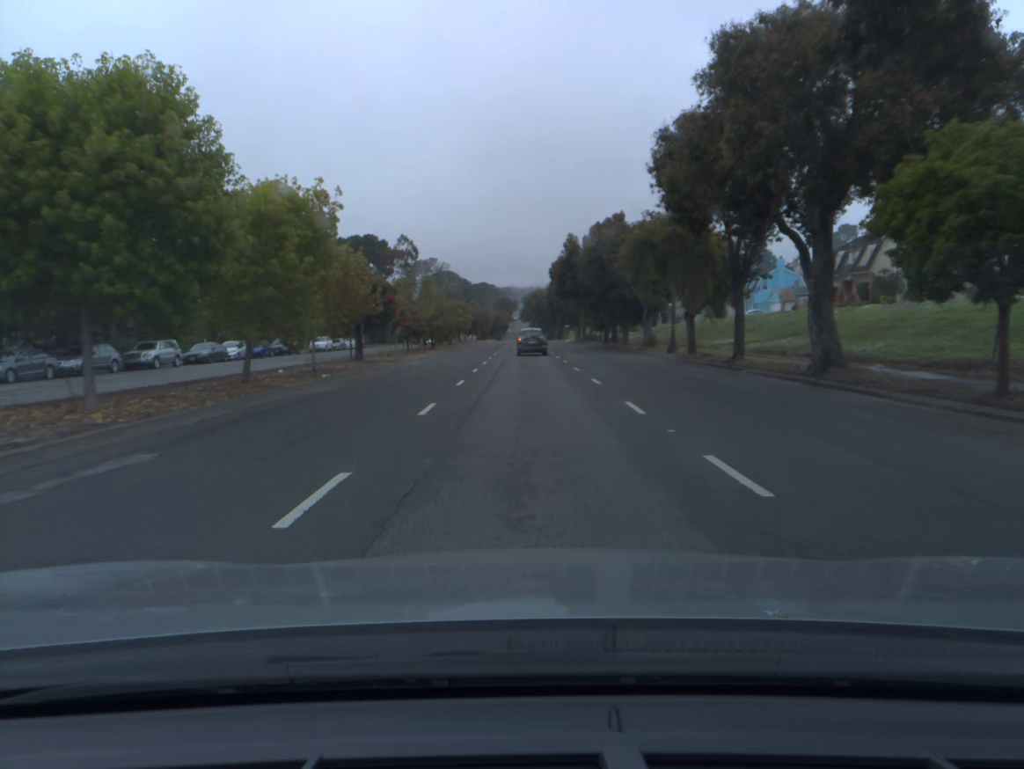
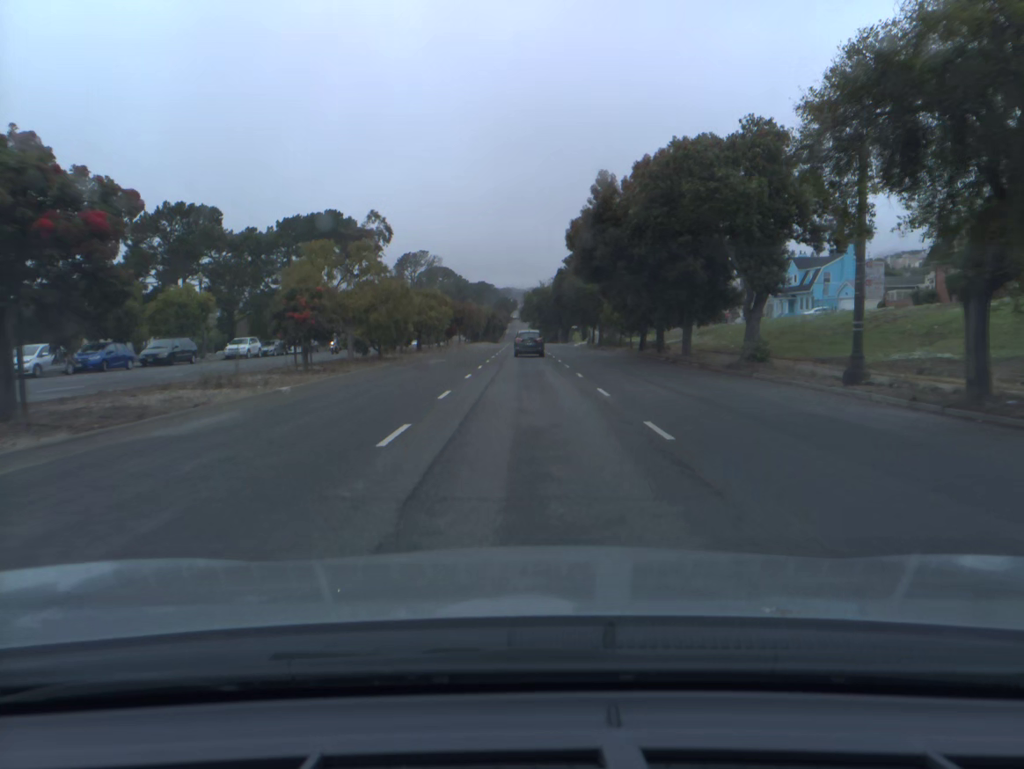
(0.0, +24.9) m; 0°
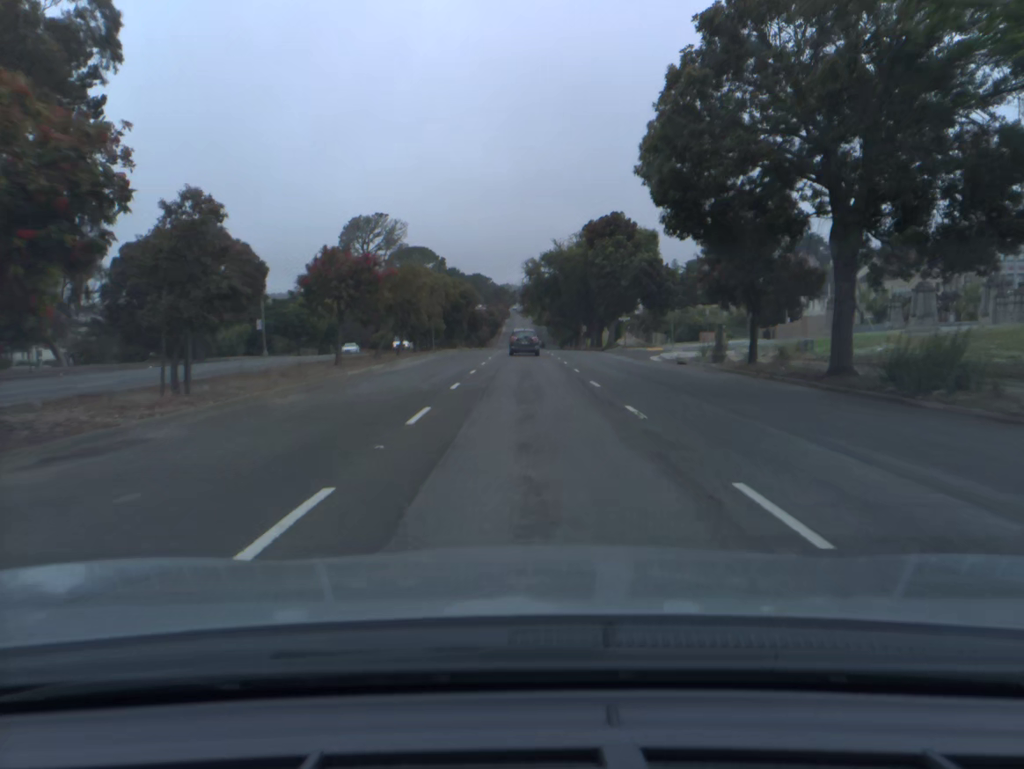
(-0.2, +63.3) m; 0°
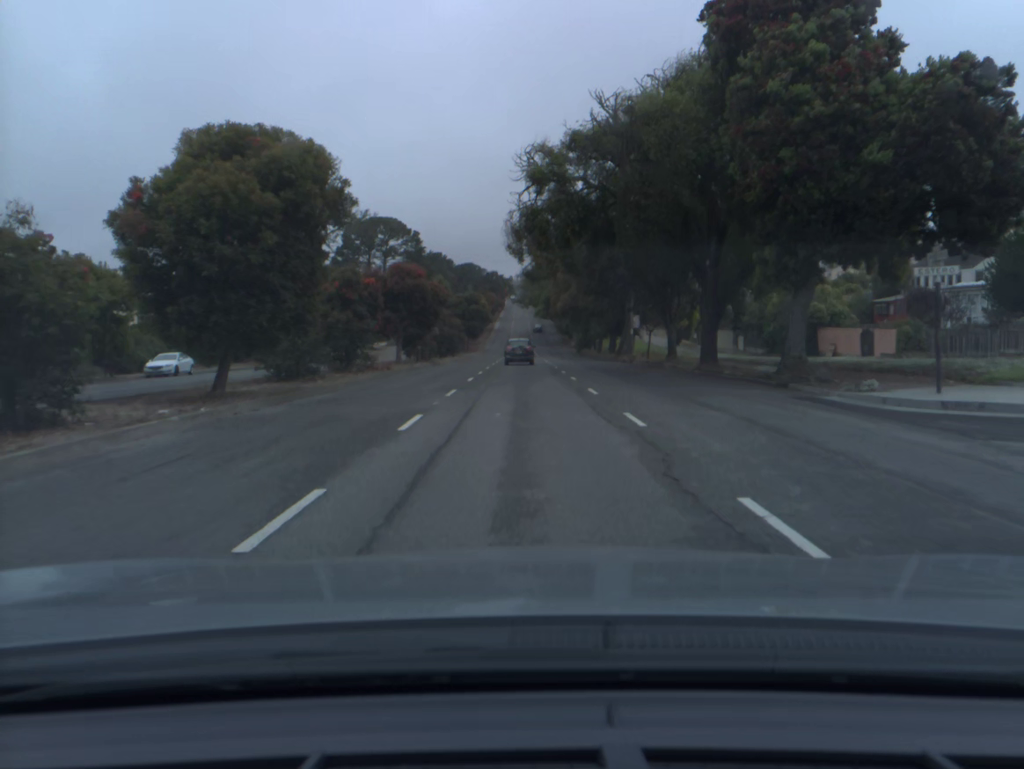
(+0.1, +51.0) m; 0°
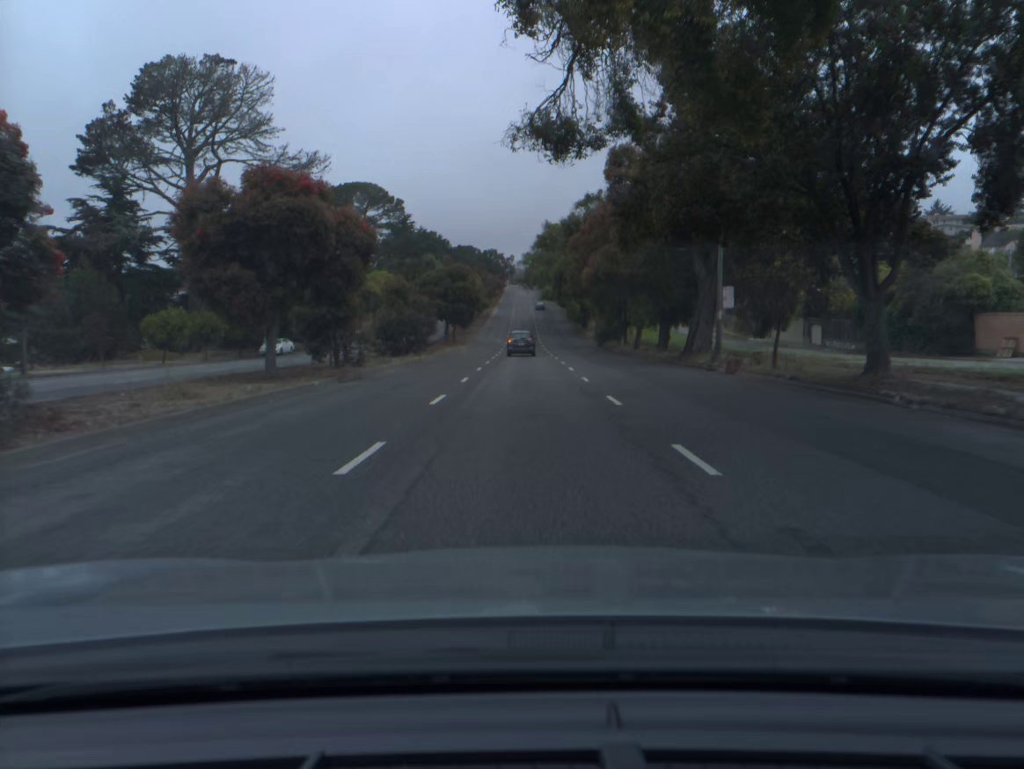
(0.0, +25.4) m; 0°
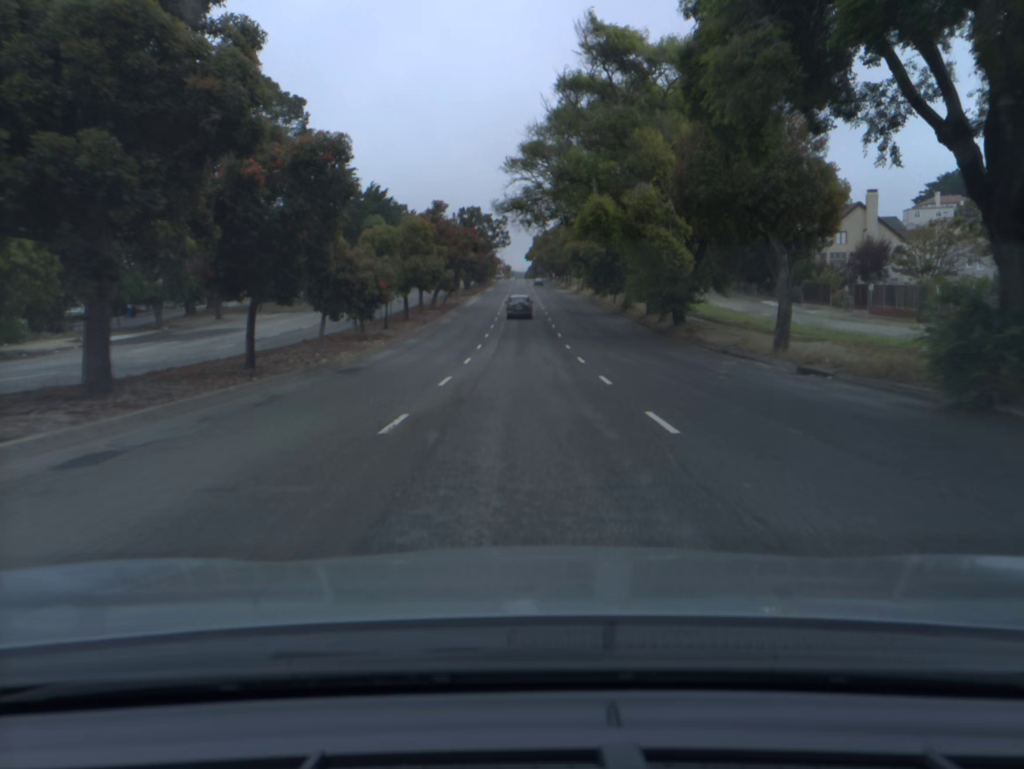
(-0.1, +63.6) m; 0°
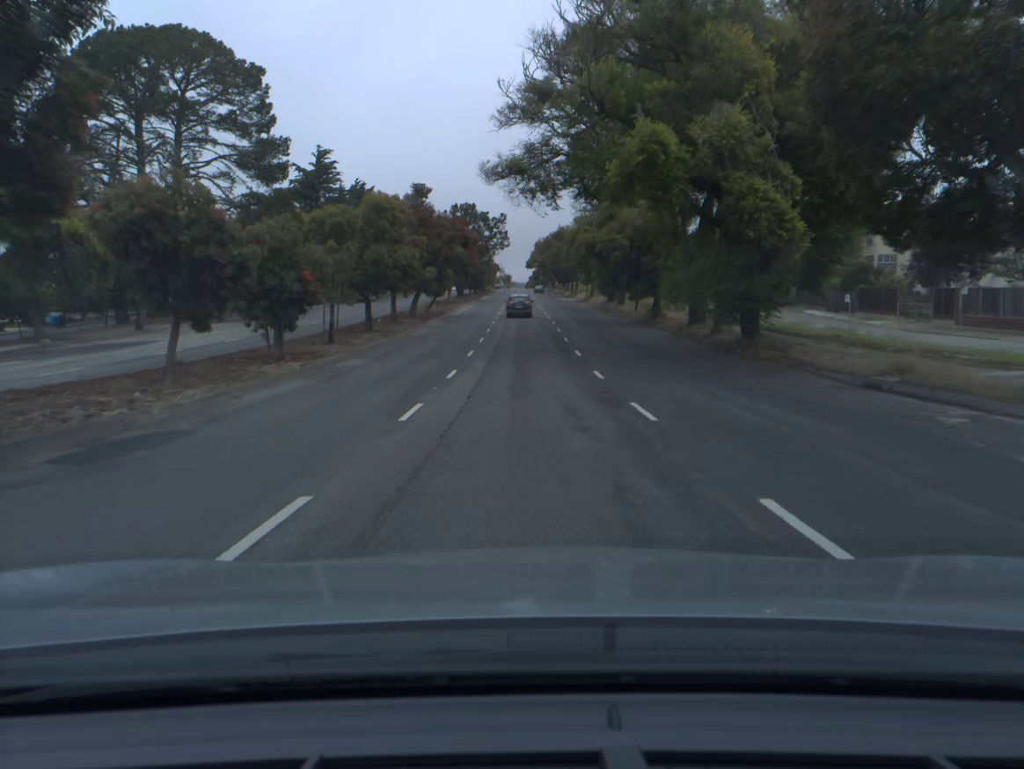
(0.0, +12.6) m; 0°
